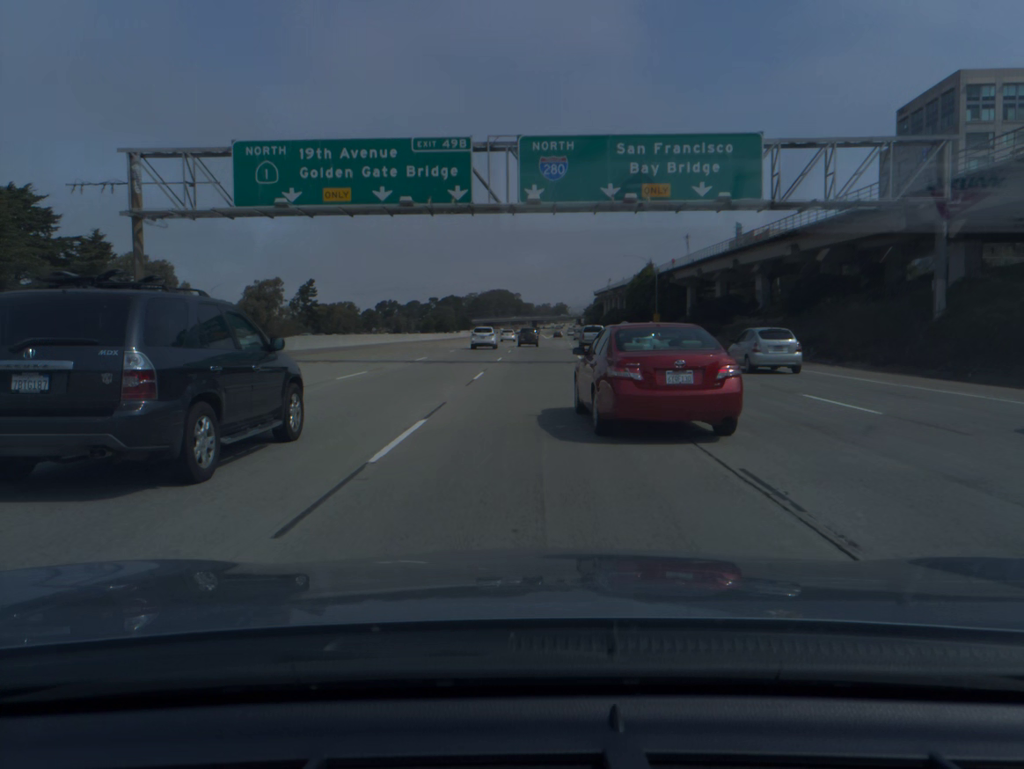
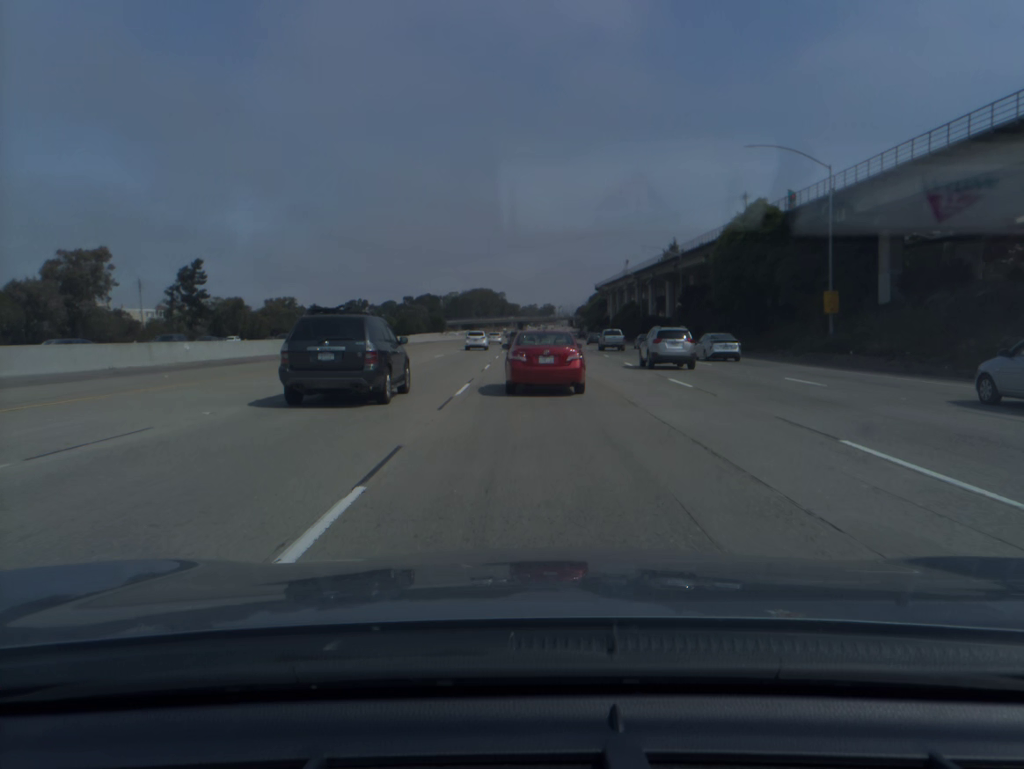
(+0.6, +76.5) m; +1°
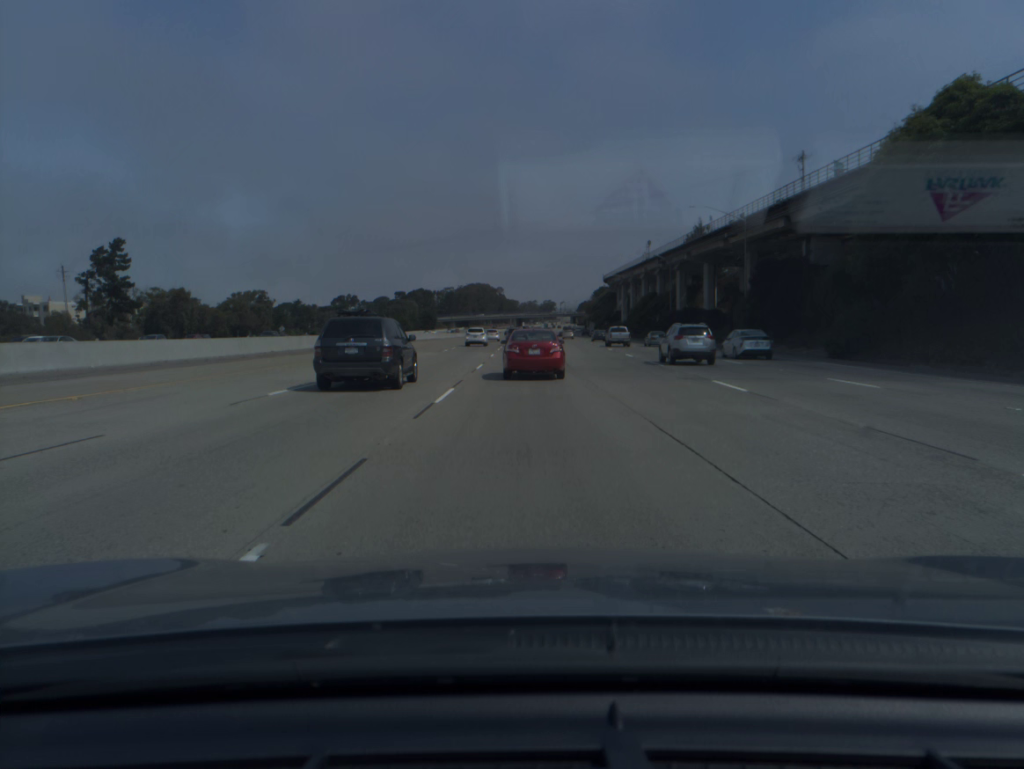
(+0.1, +30.5) m; 0°
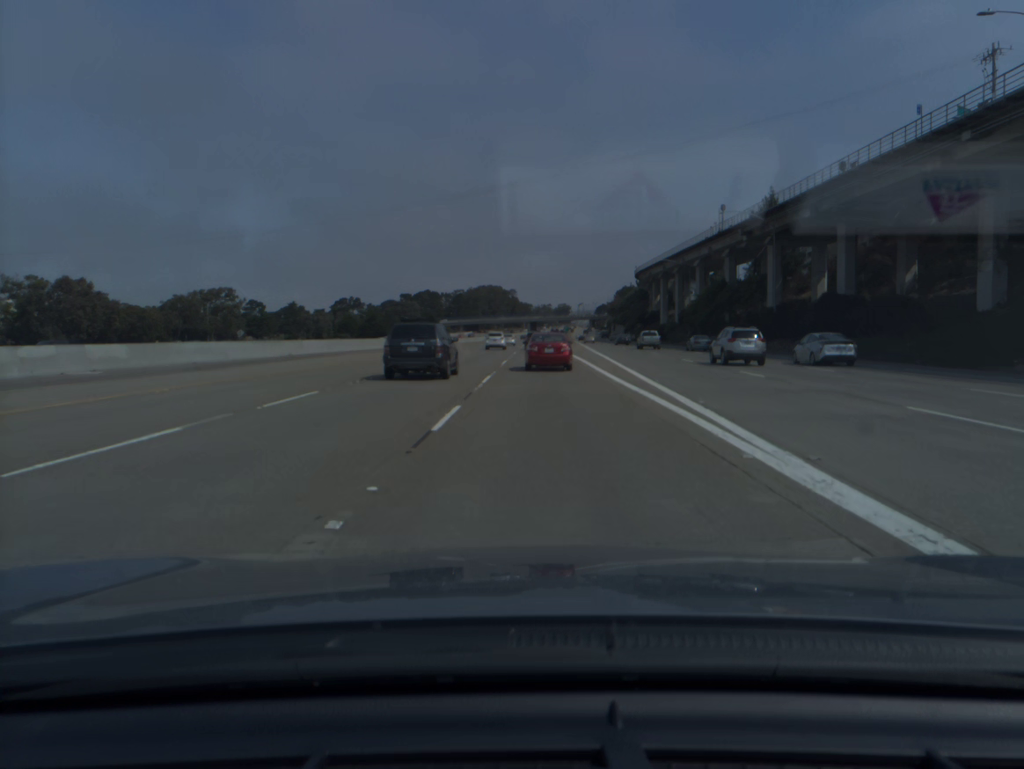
(-0.5, +46.5) m; -1°
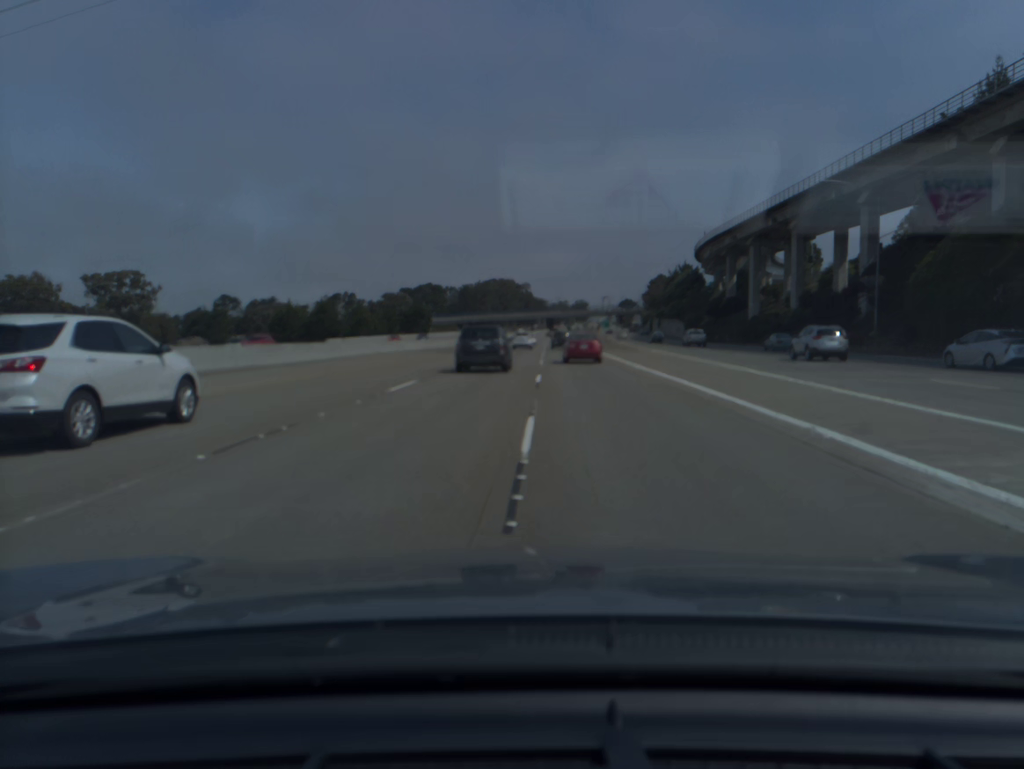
(-0.5, +63.8) m; -1°
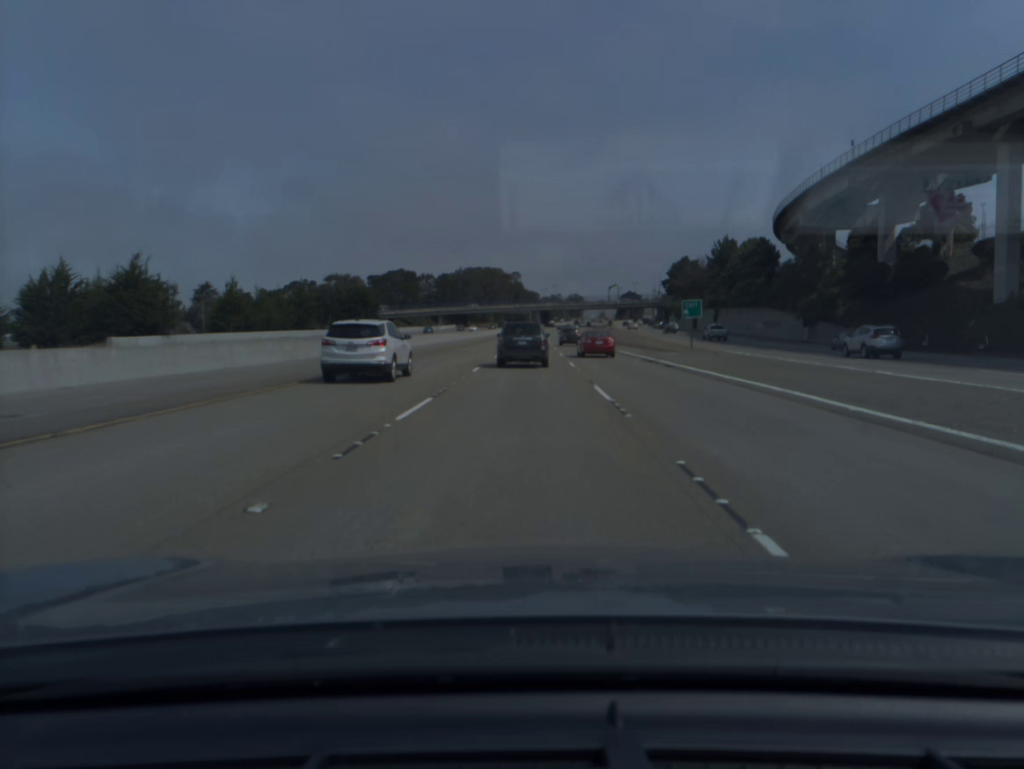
(+0.1, +65.6) m; +1°
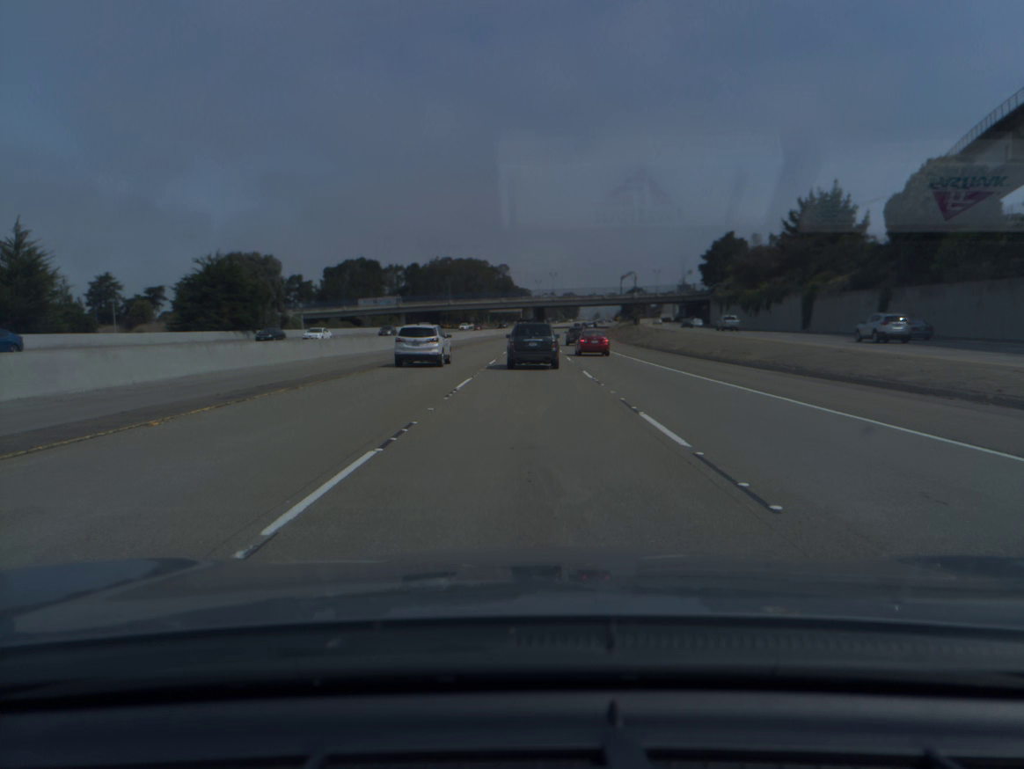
(+0.6, +64.6) m; +1°
